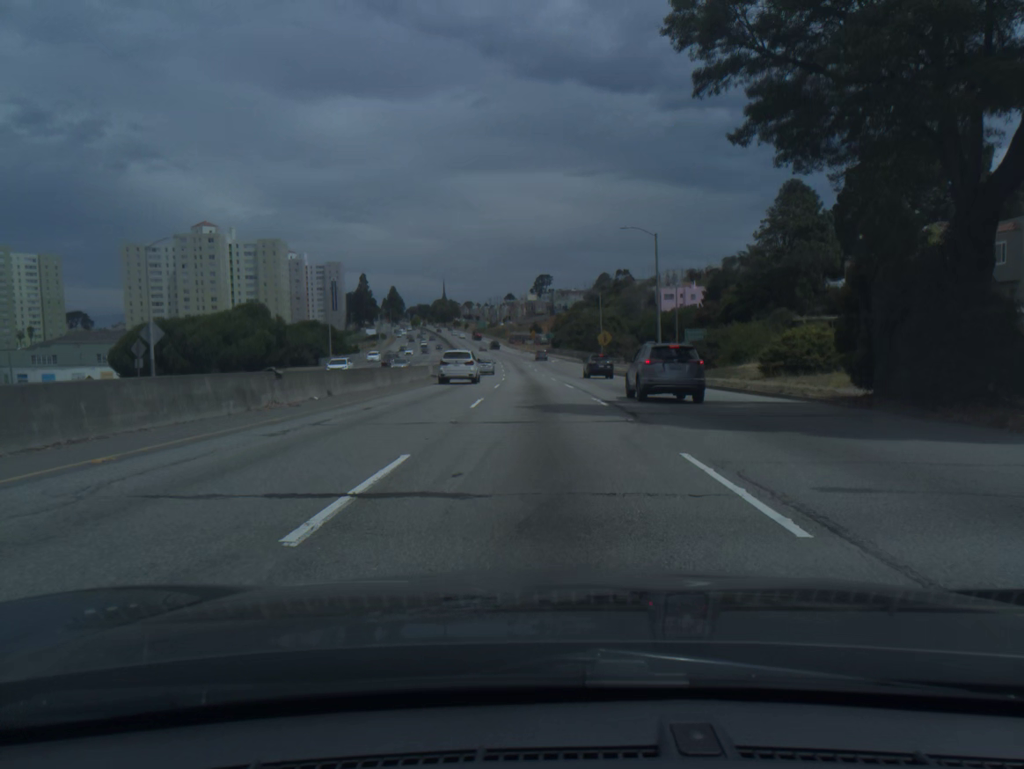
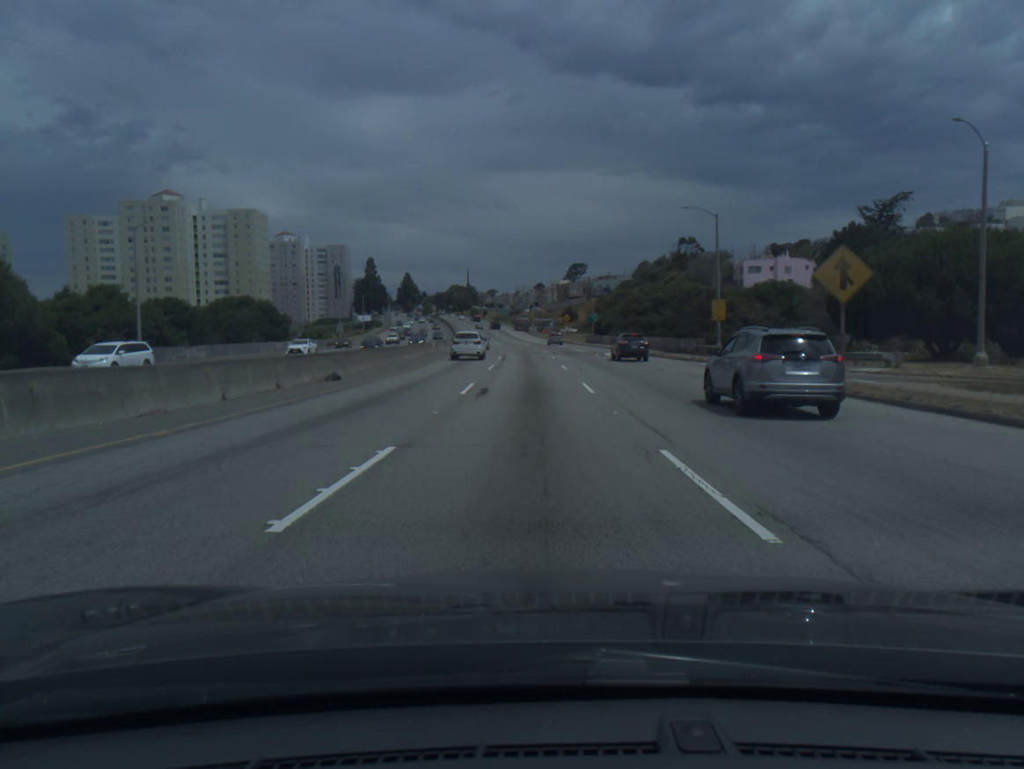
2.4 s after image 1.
(-1.1, +58.9) m; -2°
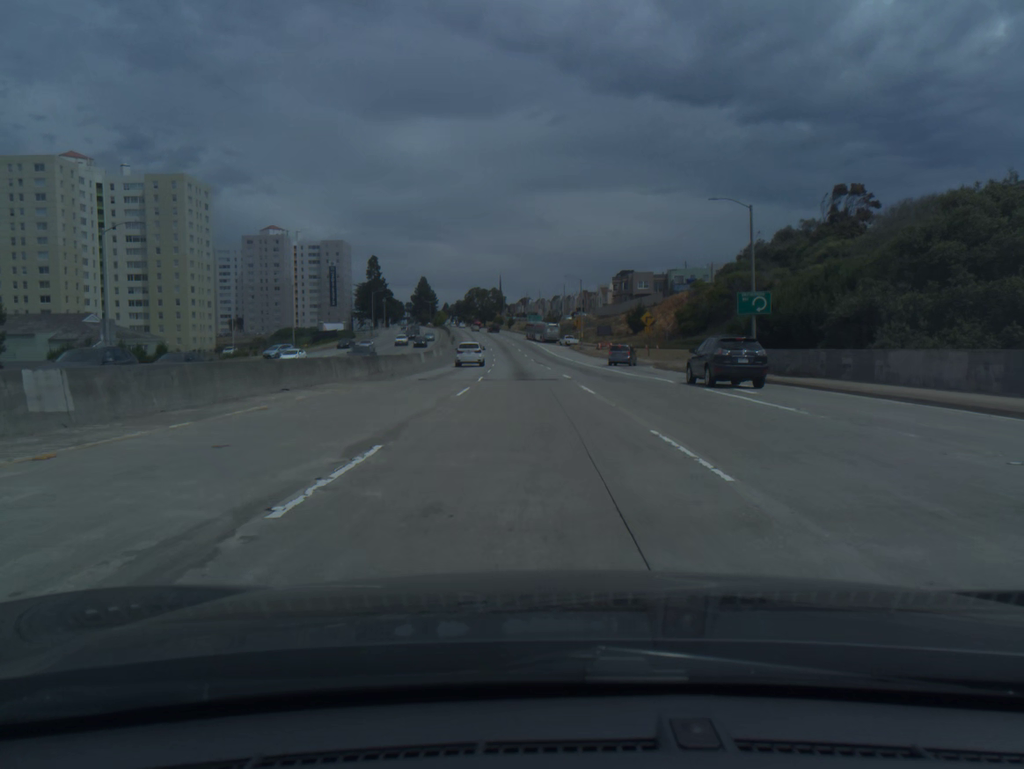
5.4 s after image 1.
(-1.8, +73.2) m; -3°
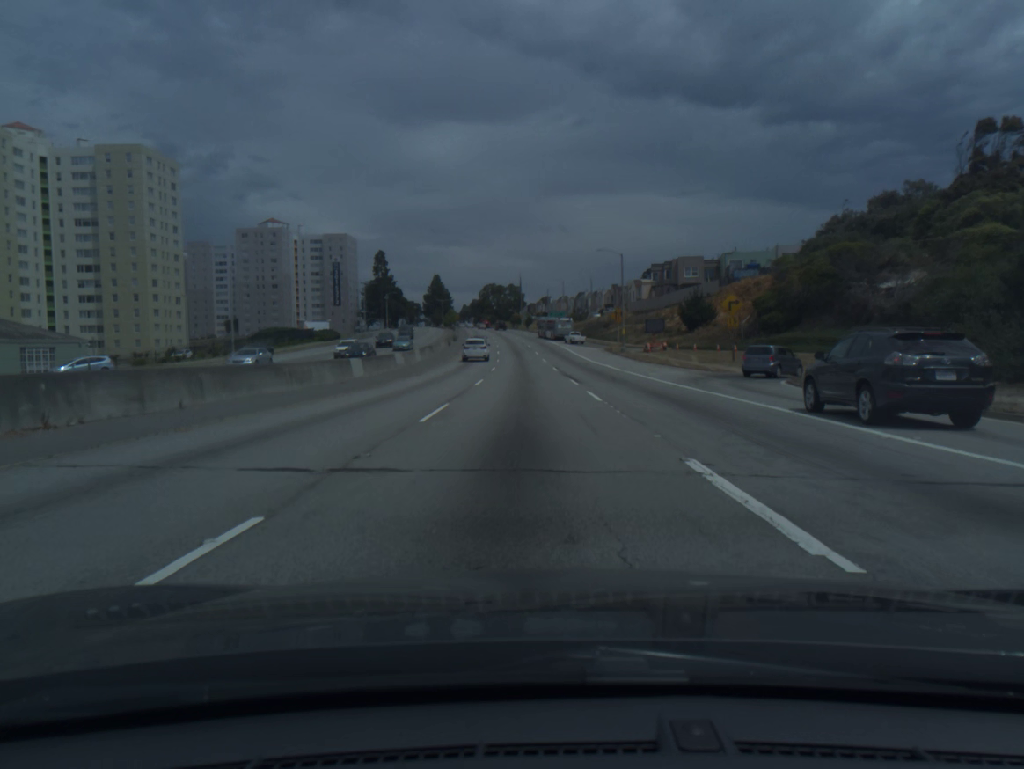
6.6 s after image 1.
(-0.4, +28.7) m; -2°
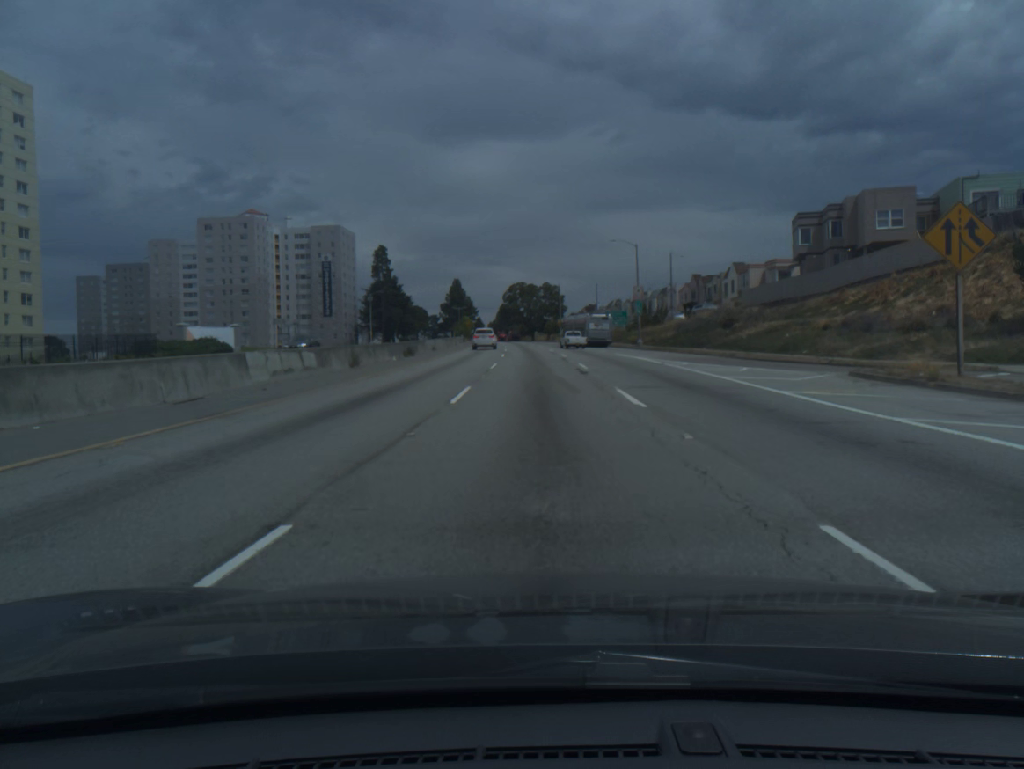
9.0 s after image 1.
(-1.4, +57.1) m; -3°
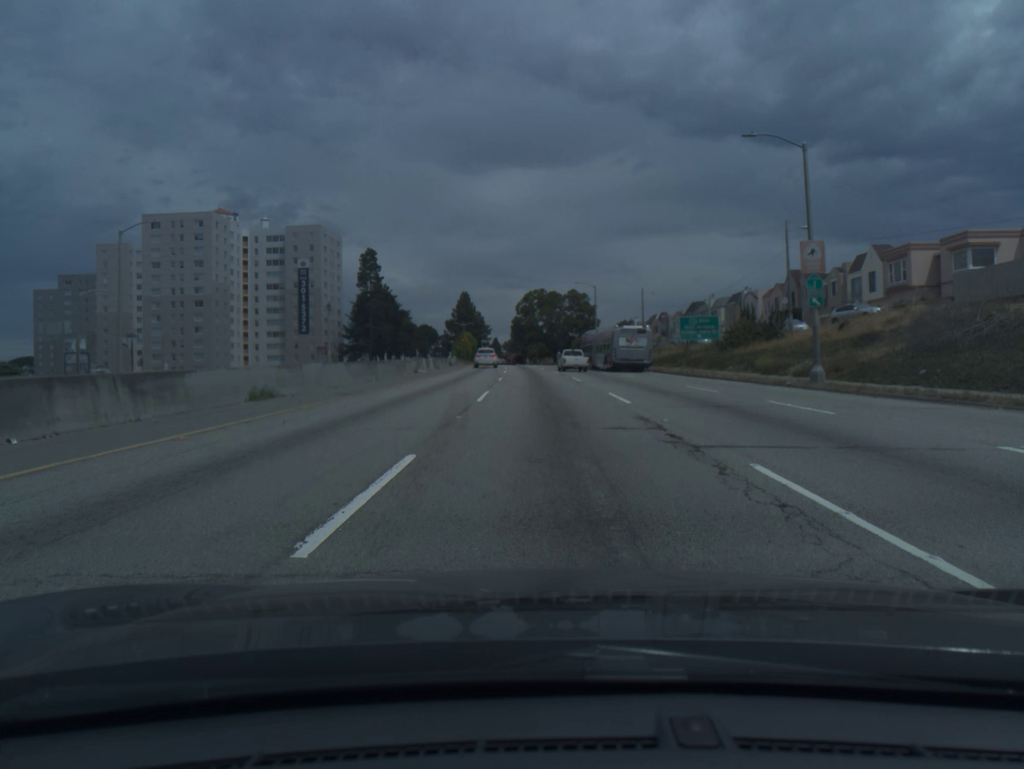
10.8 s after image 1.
(-0.7, +41.0) m; -1°
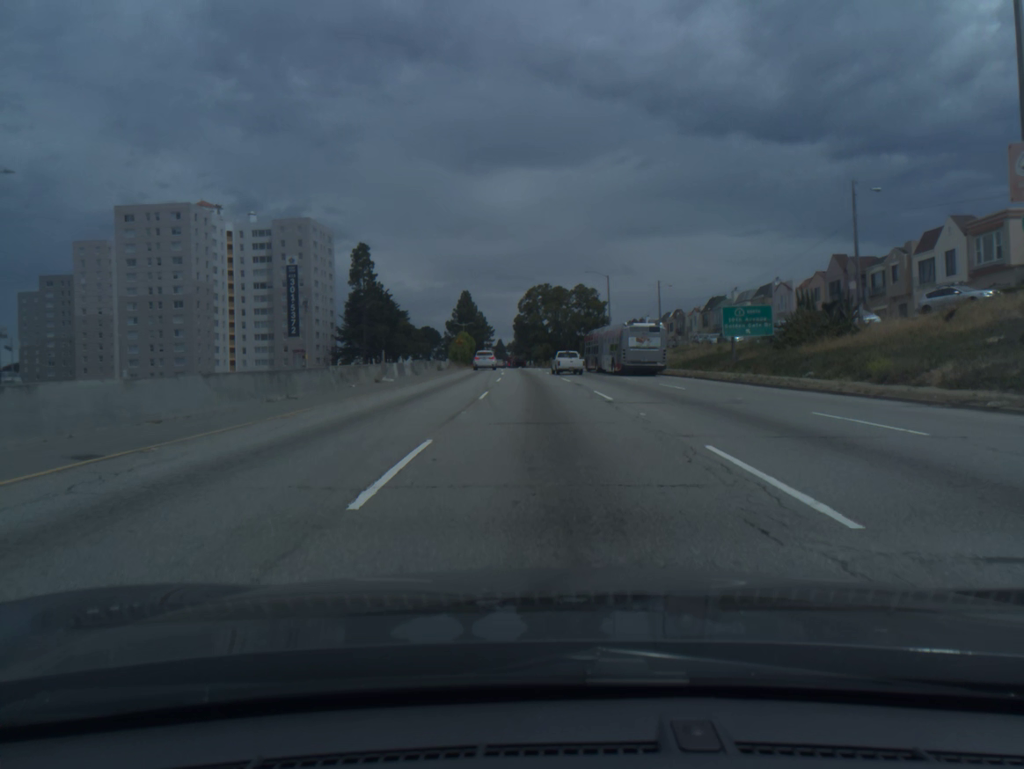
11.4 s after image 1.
(0.0, +13.1) m; 0°
